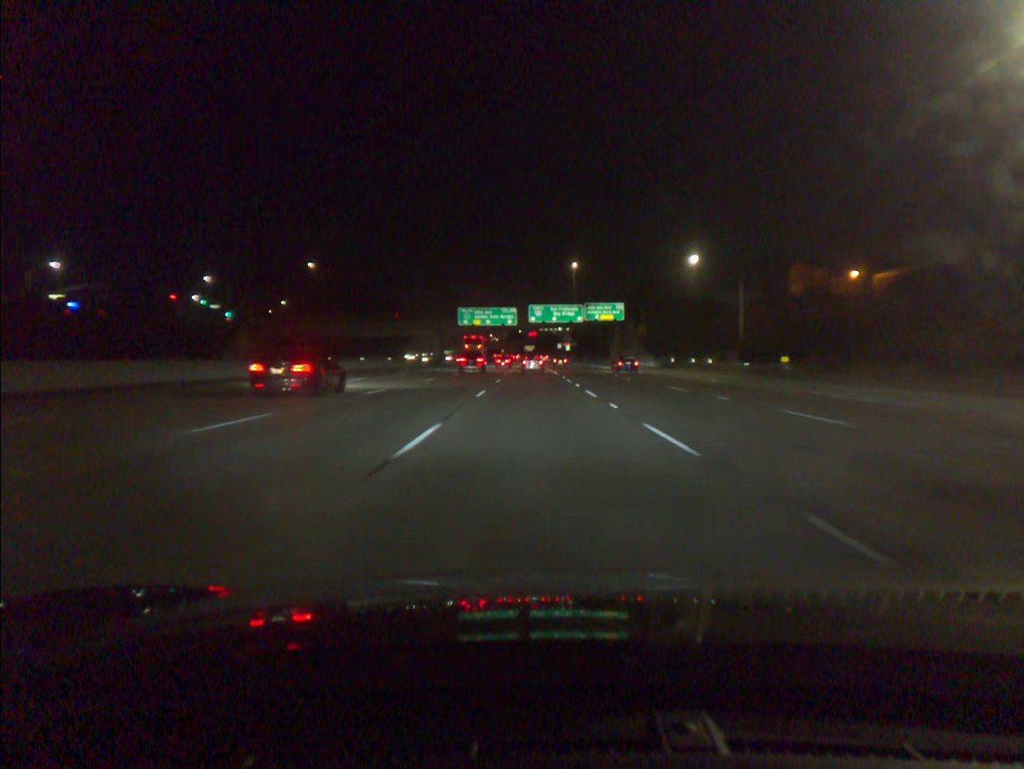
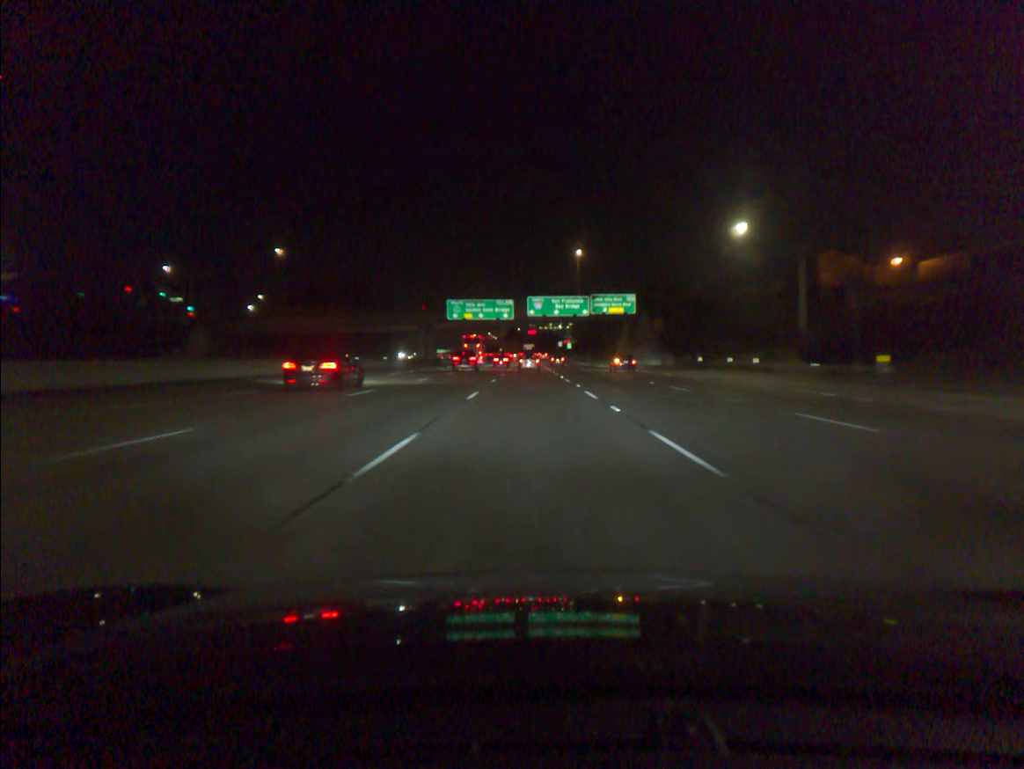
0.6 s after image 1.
(0.0, +16.1) m; 0°
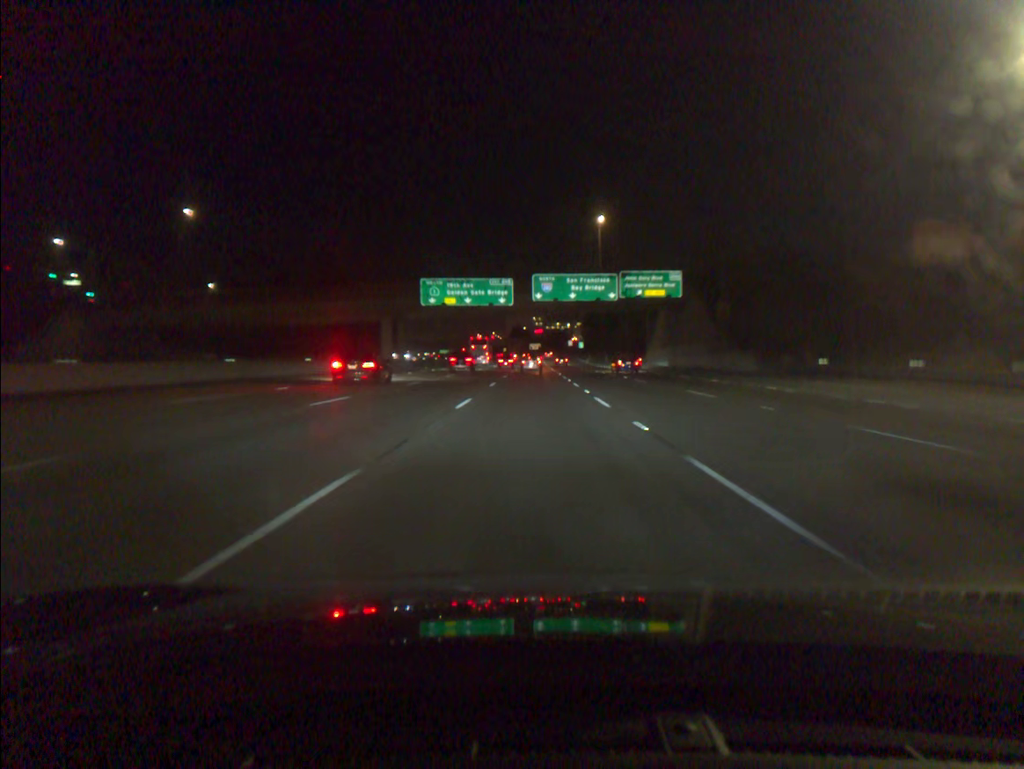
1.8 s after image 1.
(-0.1, +32.3) m; 0°
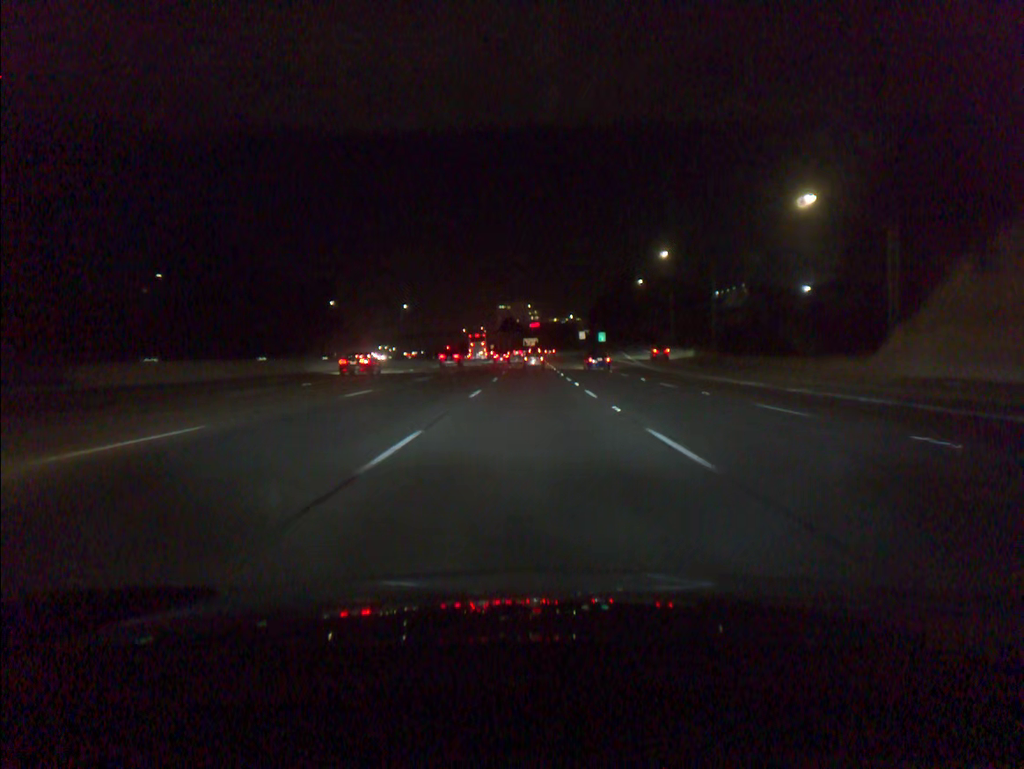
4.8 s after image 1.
(-0.1, +81.4) m; 0°
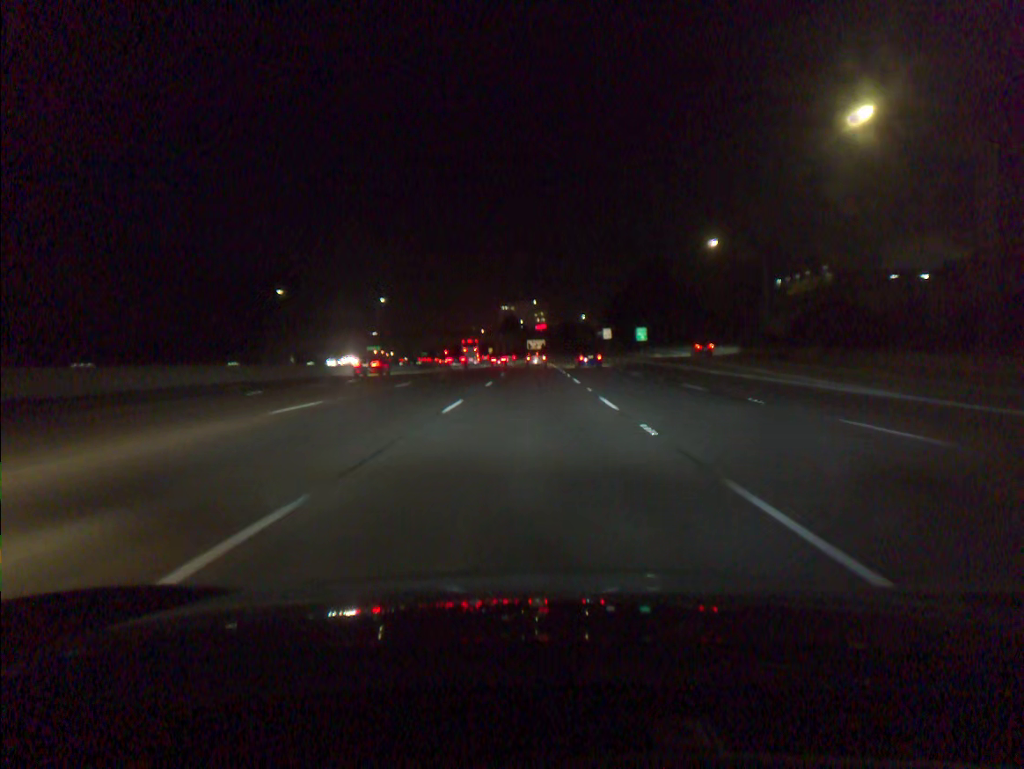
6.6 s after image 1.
(-0.2, +49.0) m; -1°
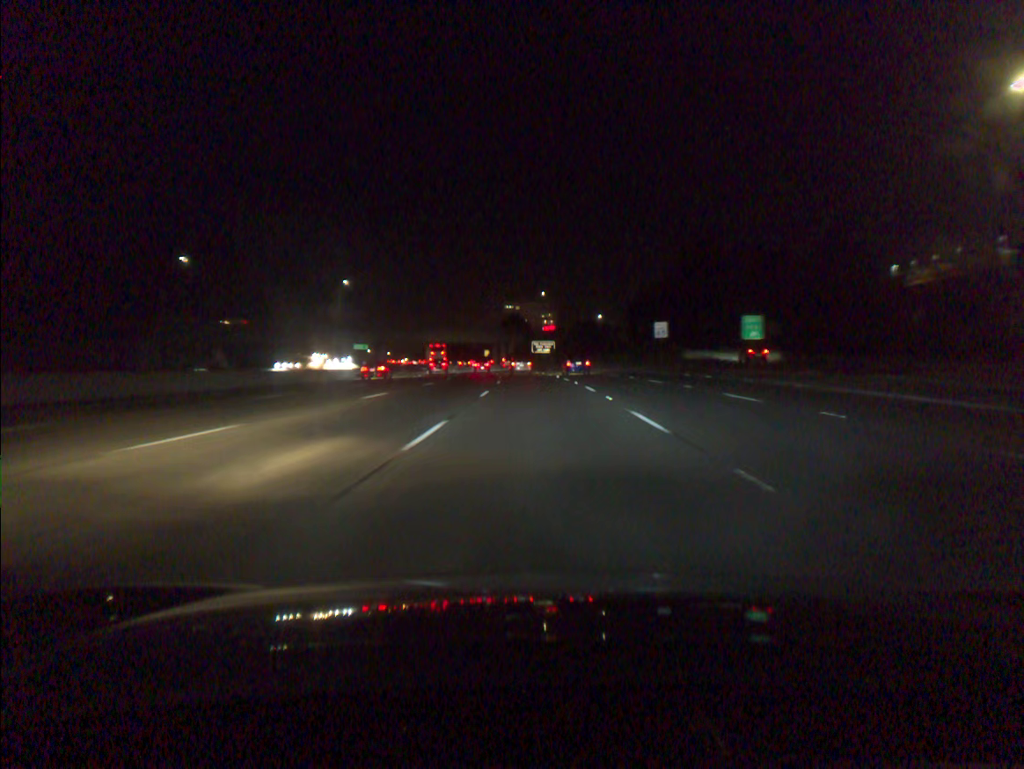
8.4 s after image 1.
(-0.2, +49.1) m; 0°
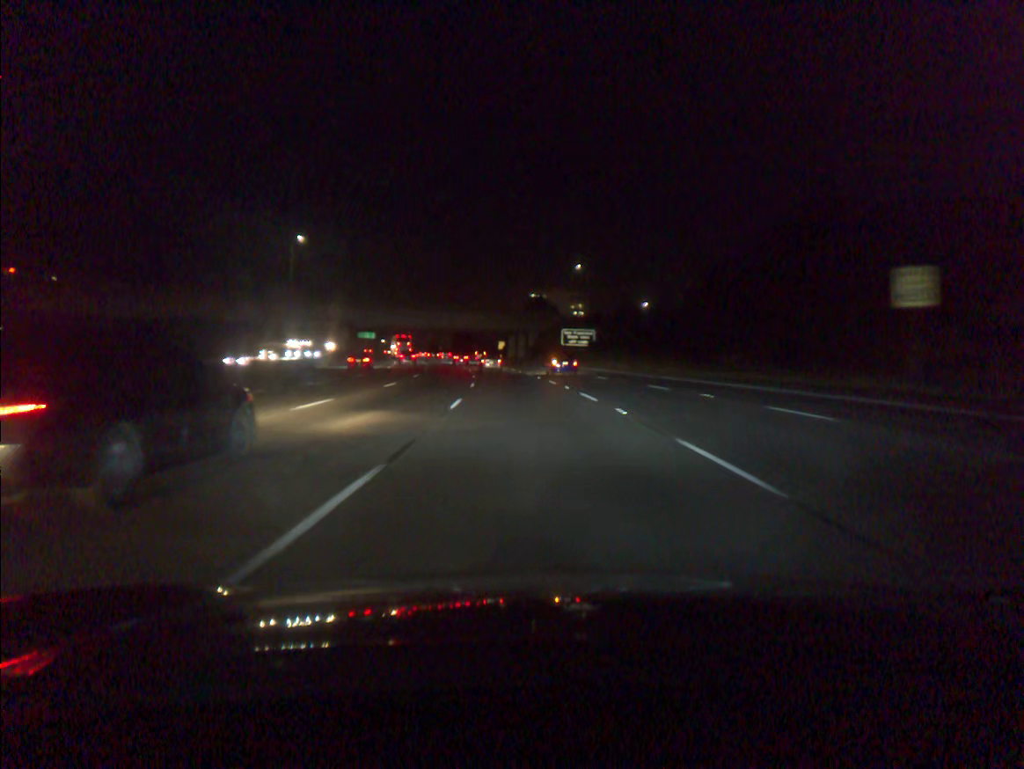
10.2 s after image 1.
(-0.5, +49.1) m; -2°
